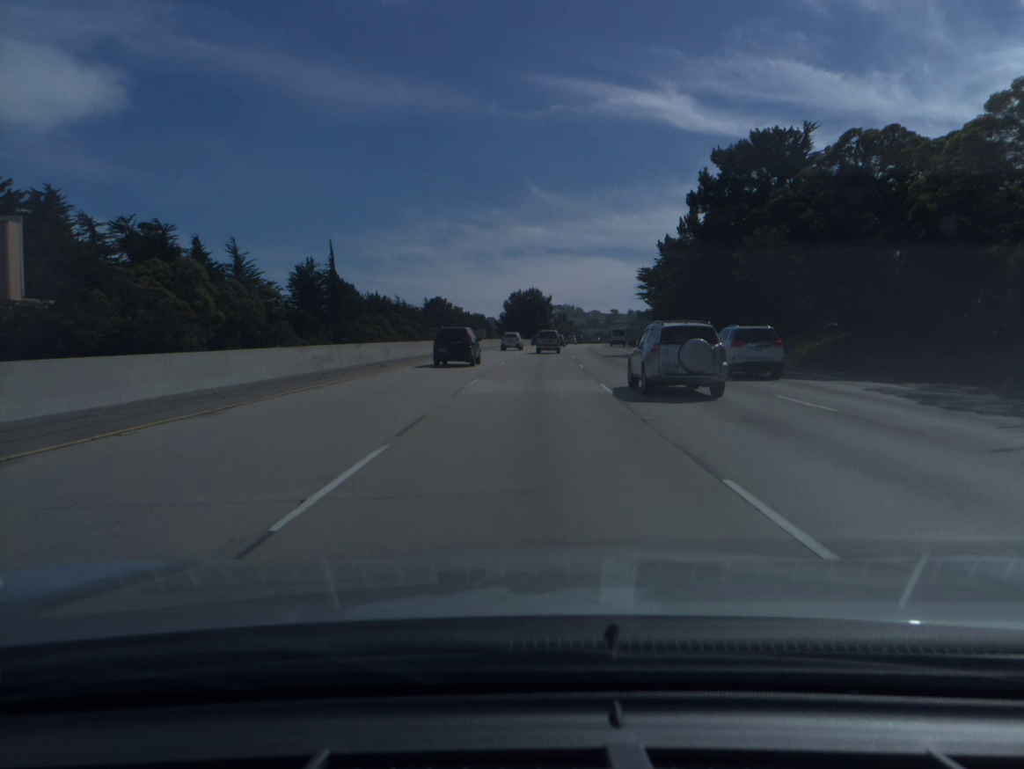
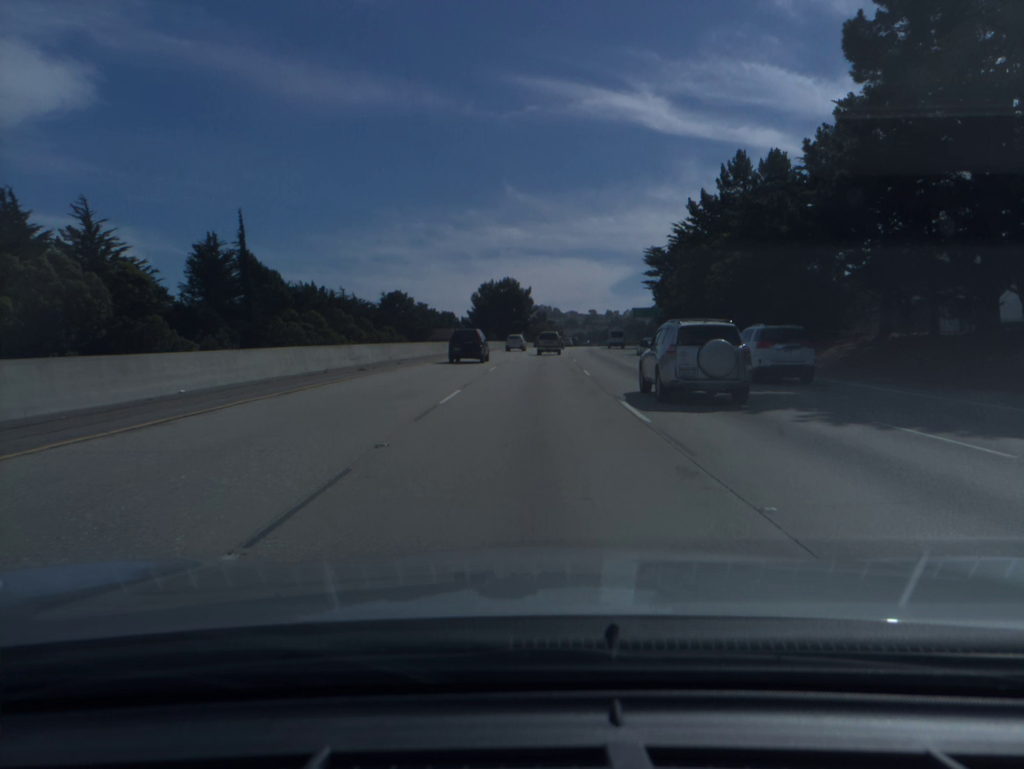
(+0.5, +34.9) m; +2°
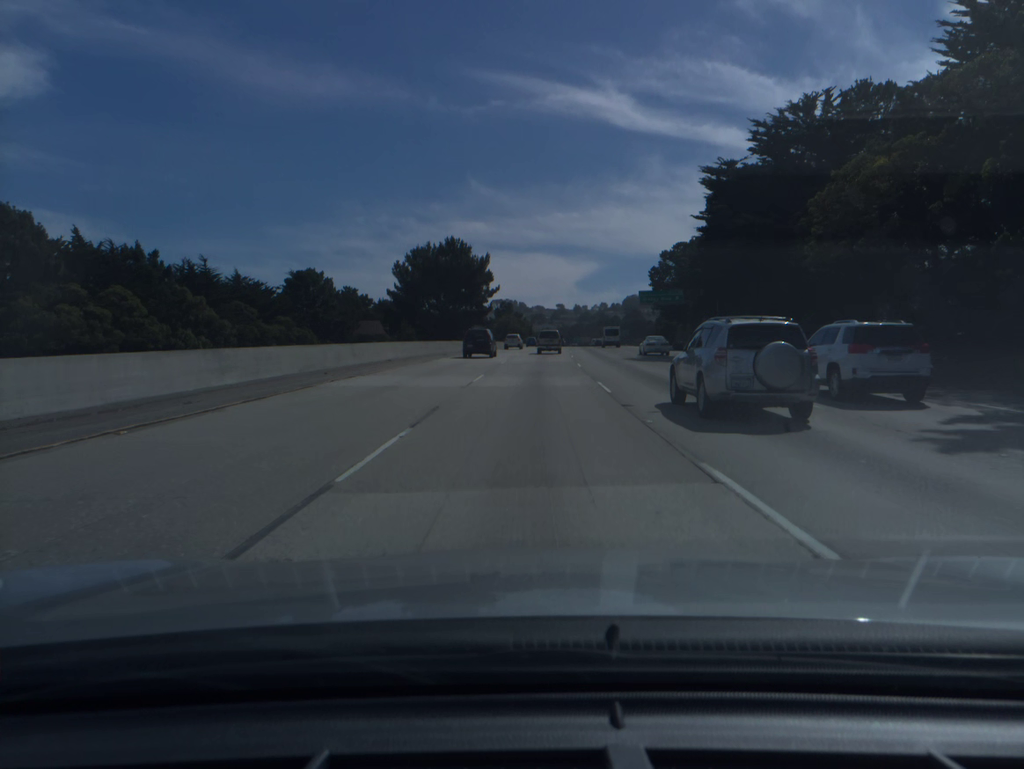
(+1.0, +52.3) m; +2°
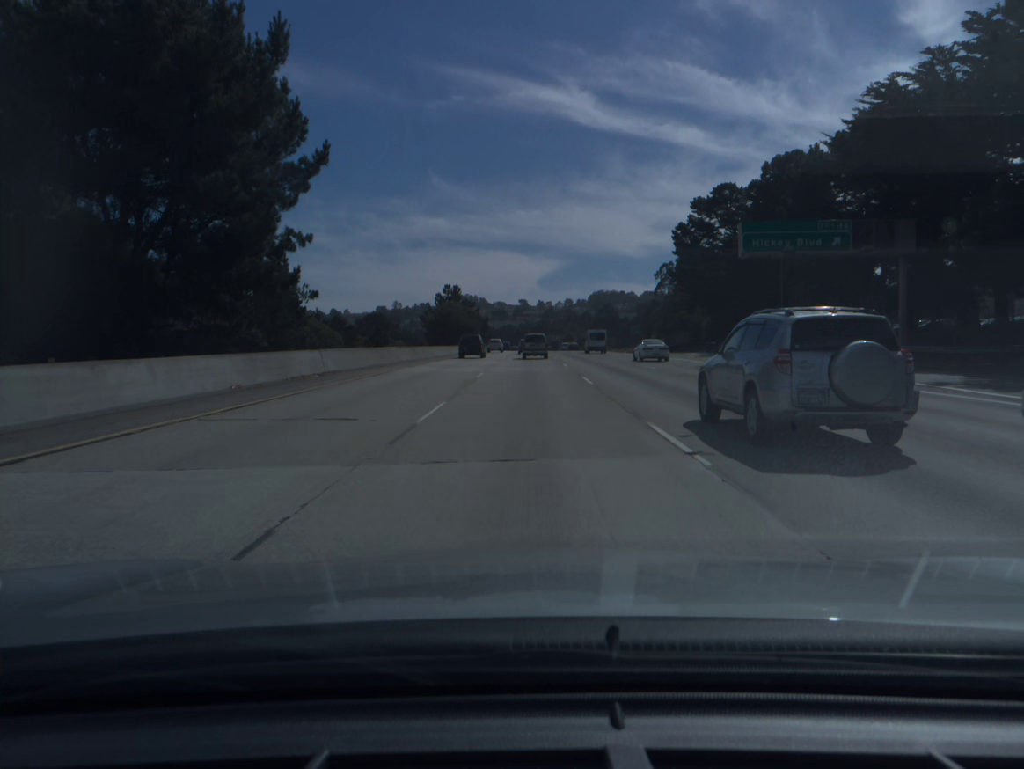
(+1.9, +69.3) m; +3°
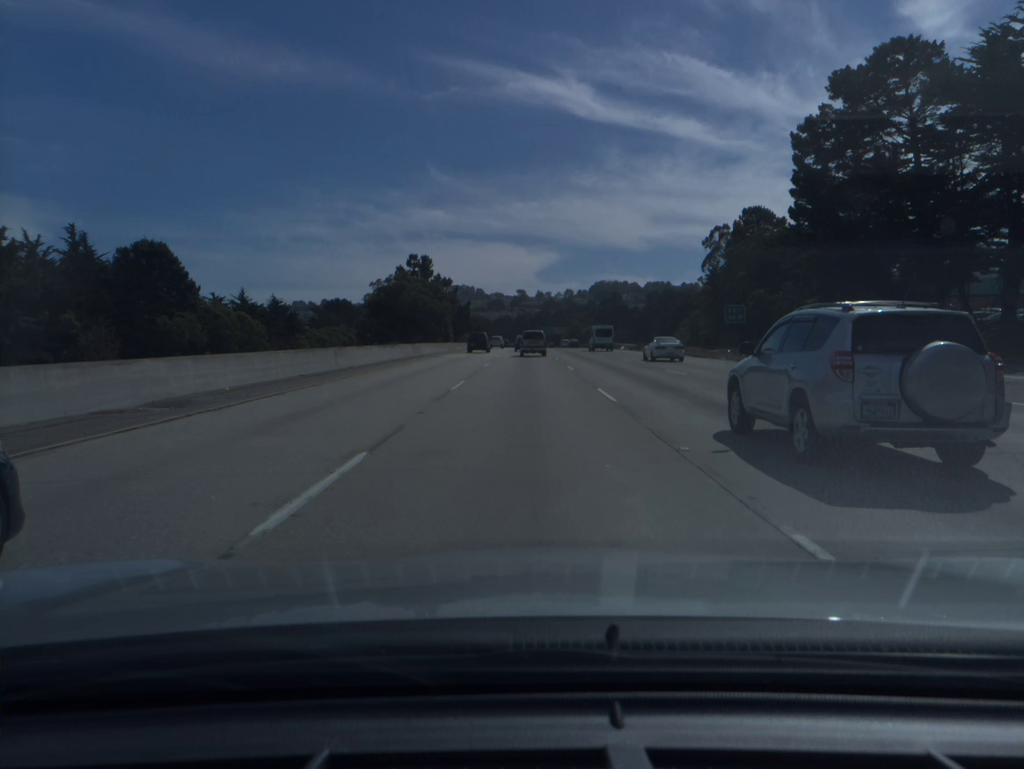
(+0.2, +51.1) m; 0°
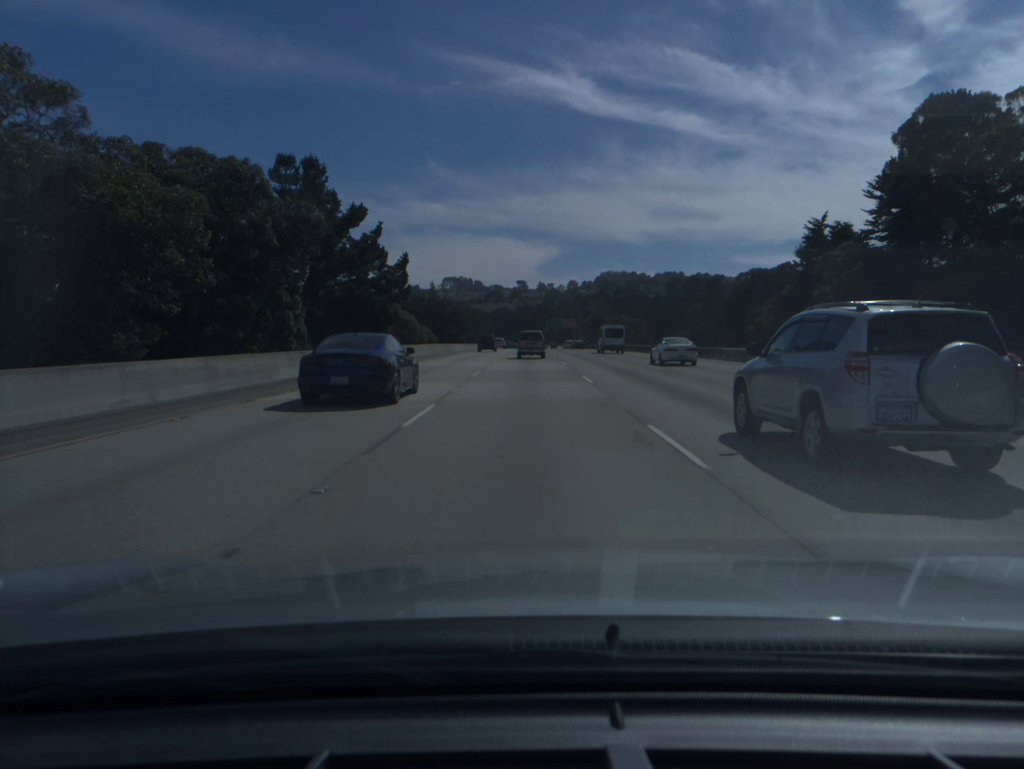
(-0.1, +67.1) m; 0°
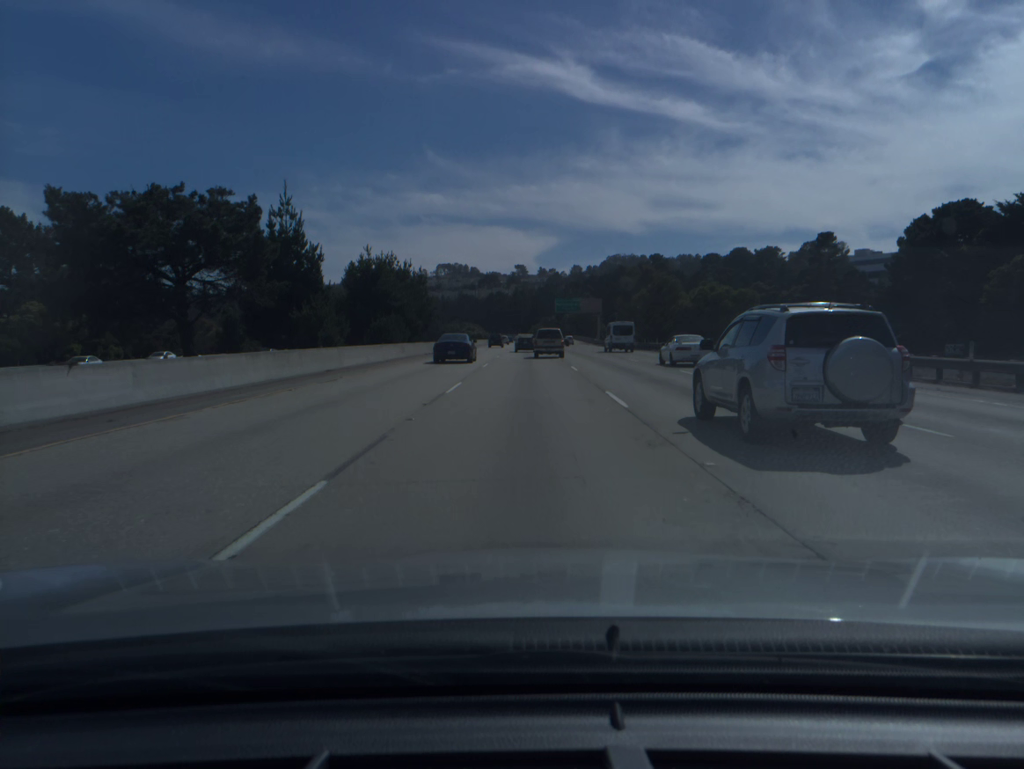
(+0.1, +81.4) m; 0°
